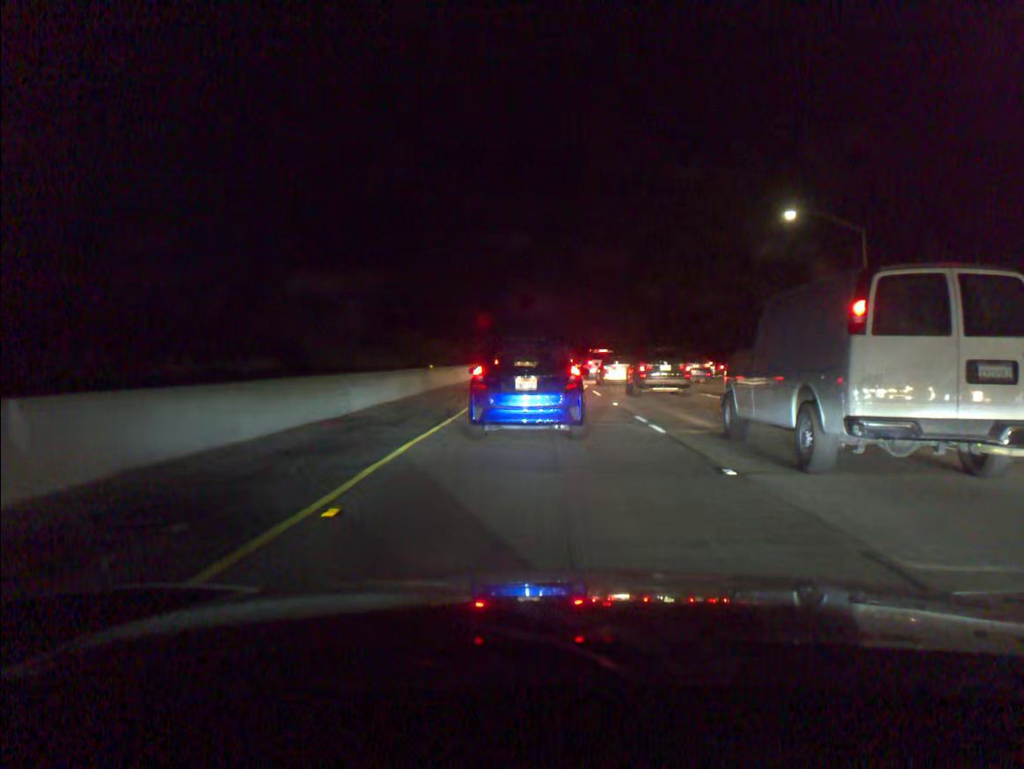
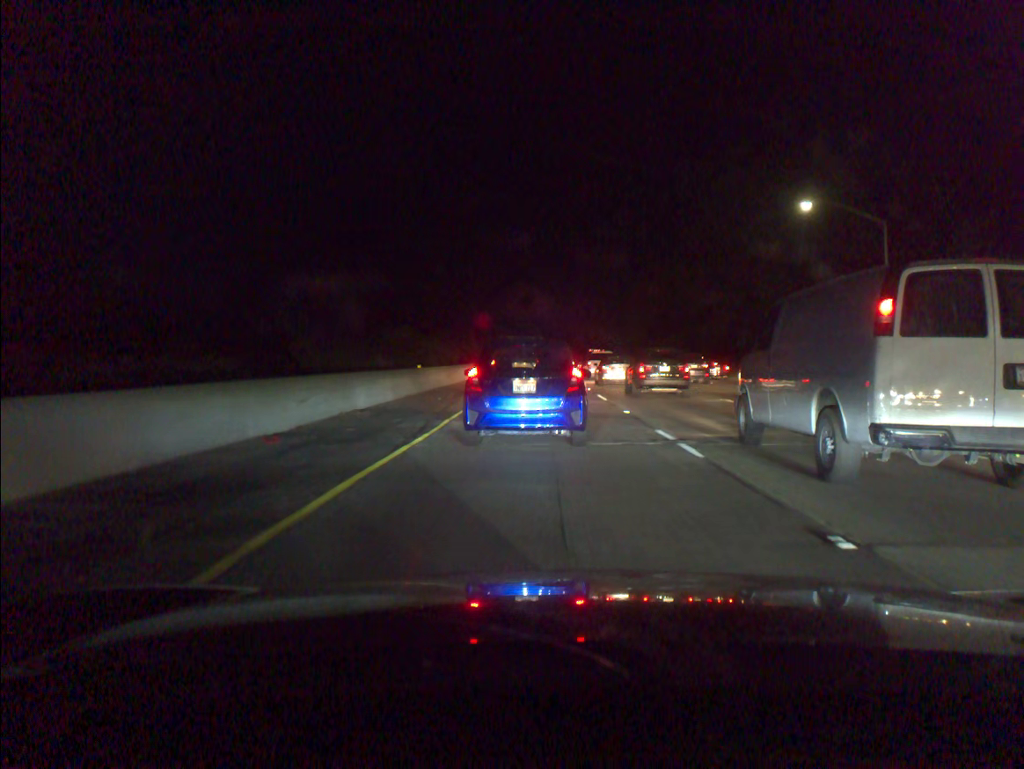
(0.0, +3.1) m; 0°
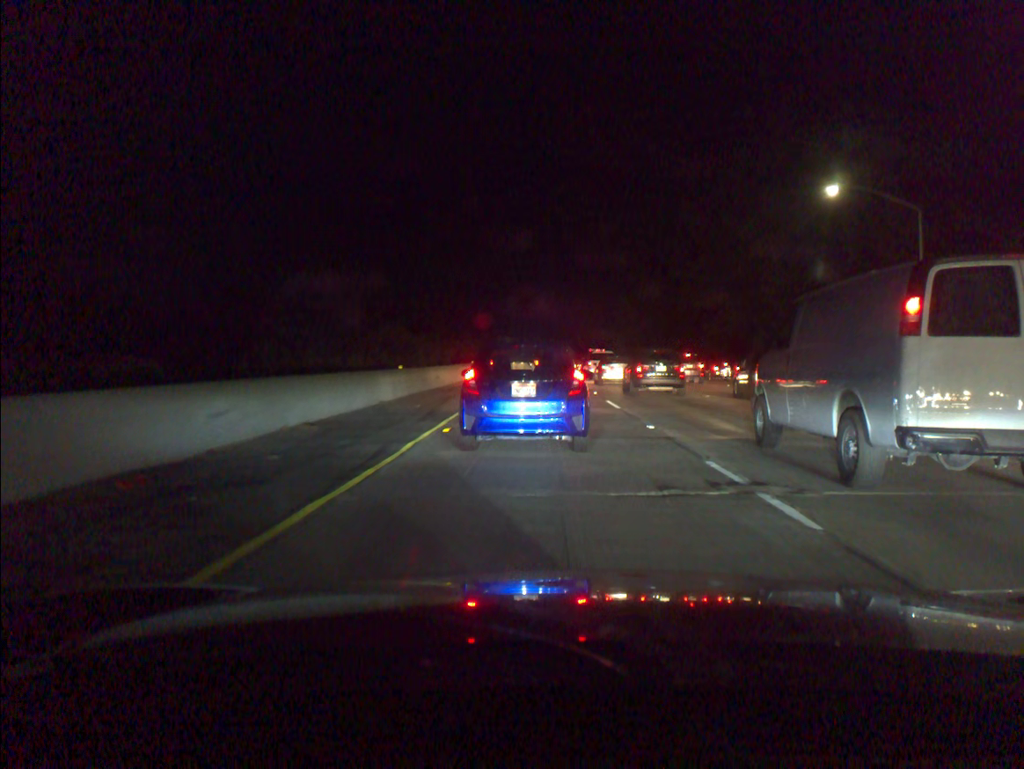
(0.0, +4.1) m; 0°
